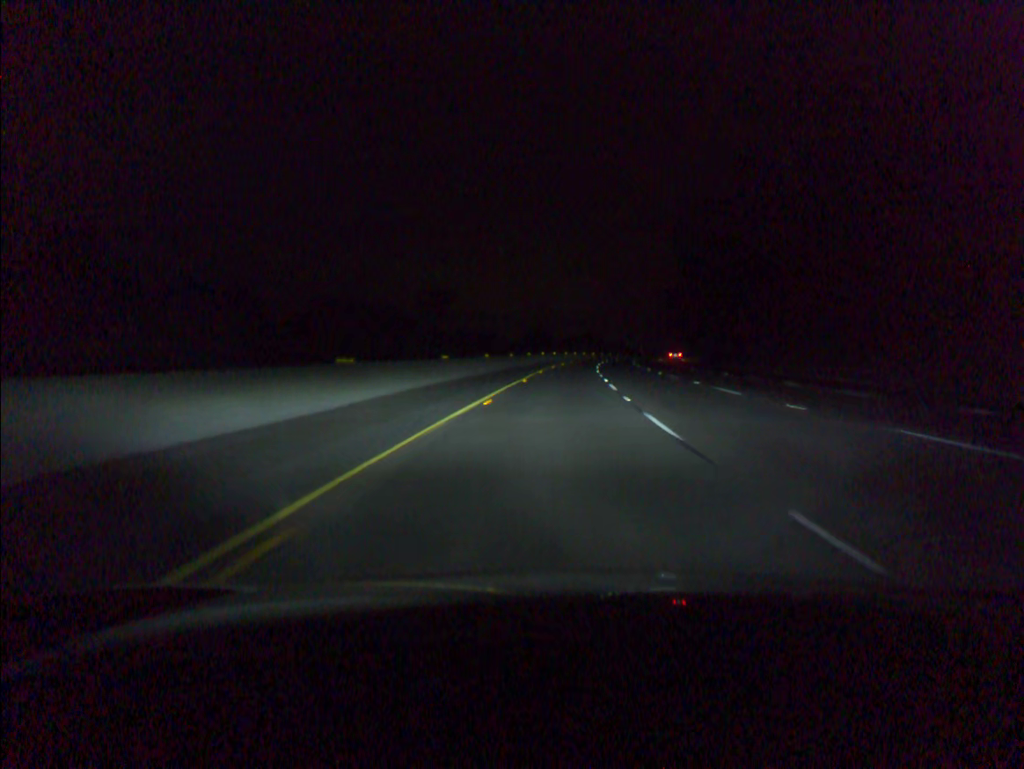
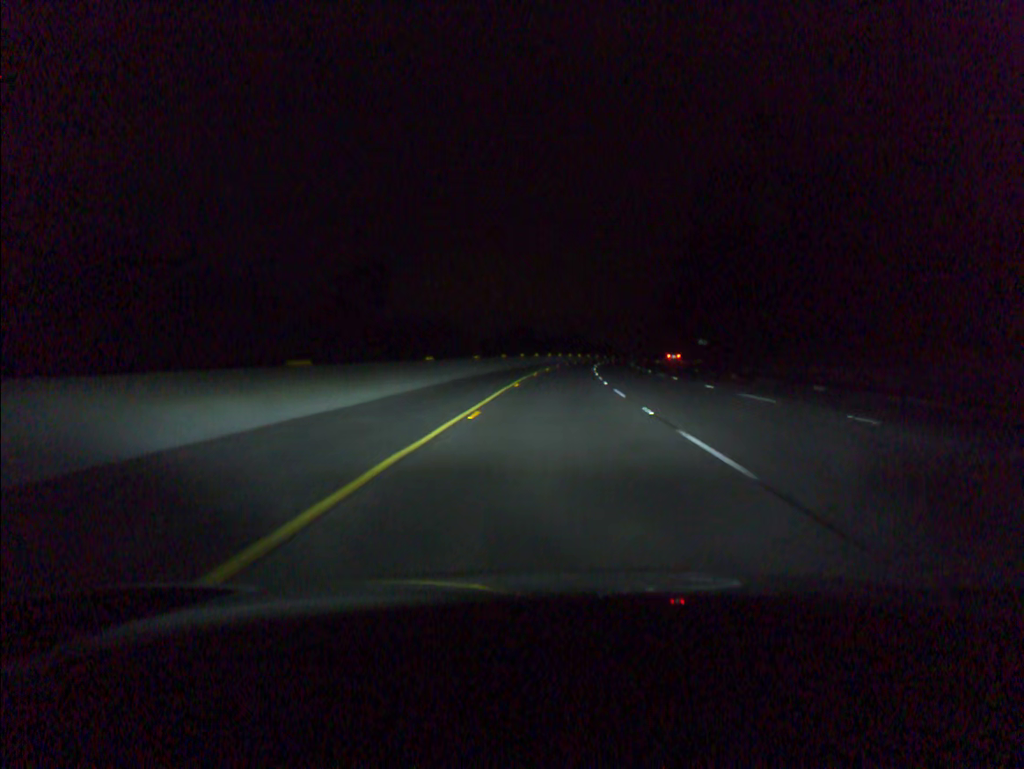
(+0.2, +18.3) m; +1°
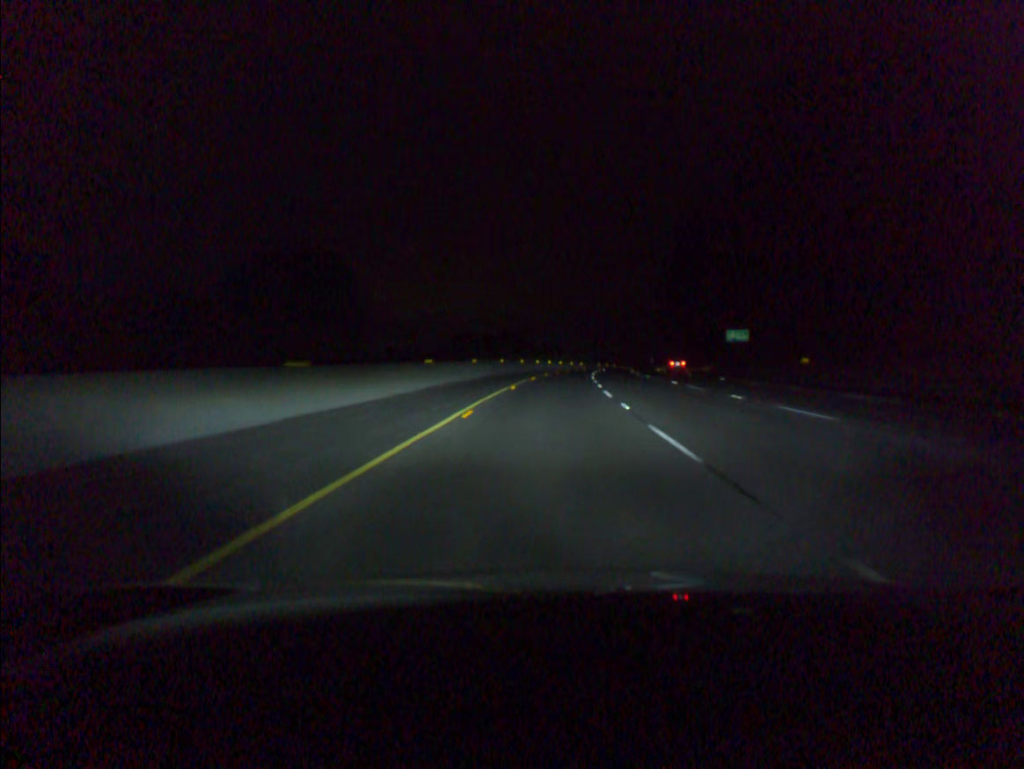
(+3.1, +71.9) m; +4°
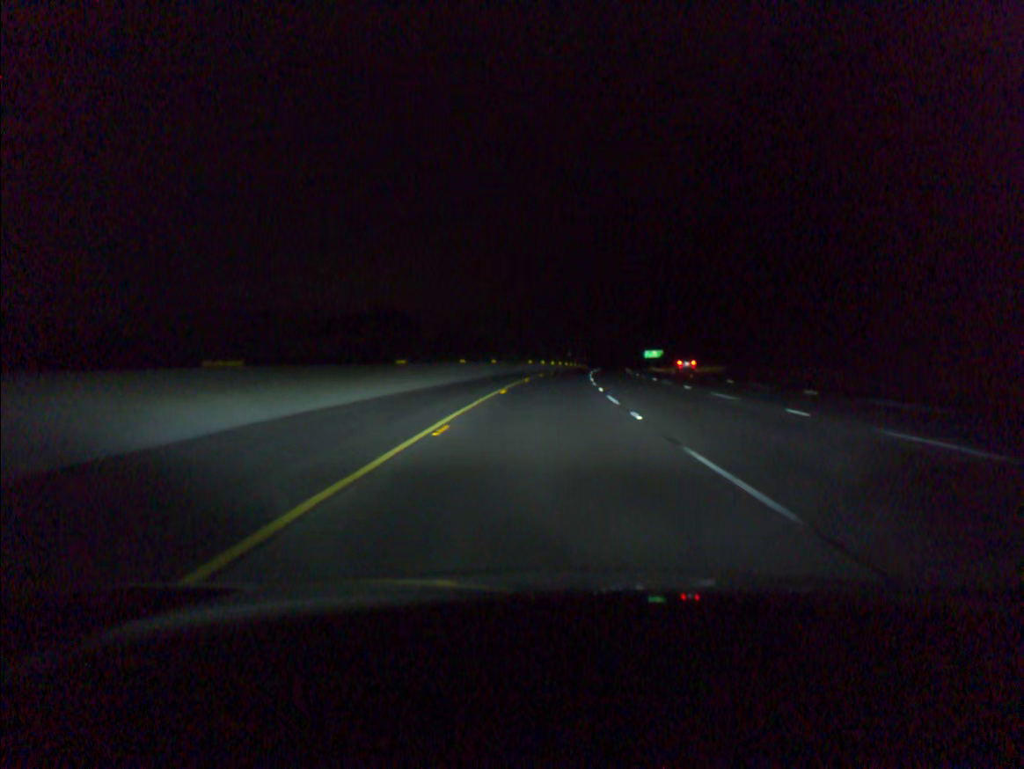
(+4.6, +90.9) m; +6°
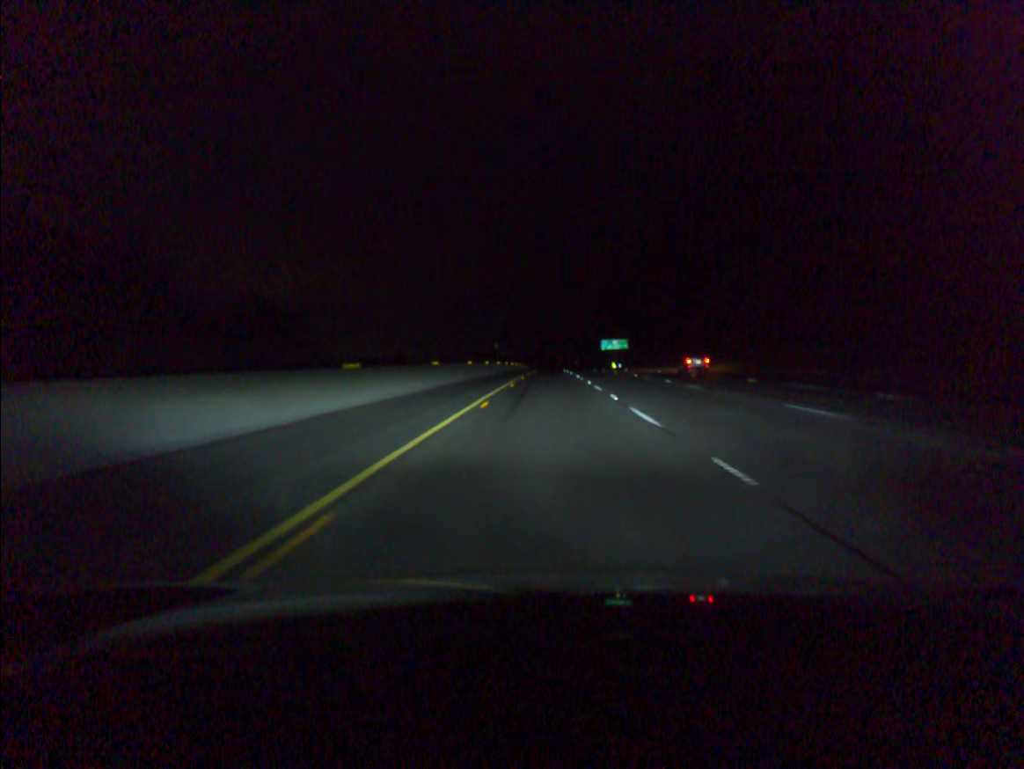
(+4.5, +94.7) m; +5°
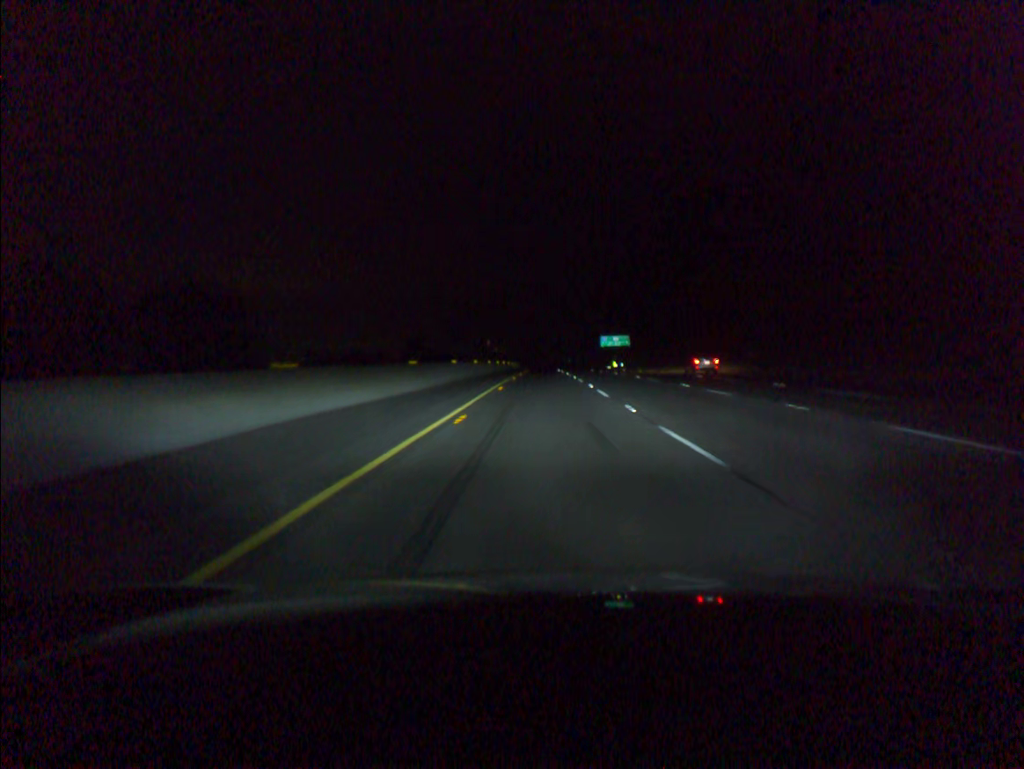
(+0.1, +19.4) m; +1°
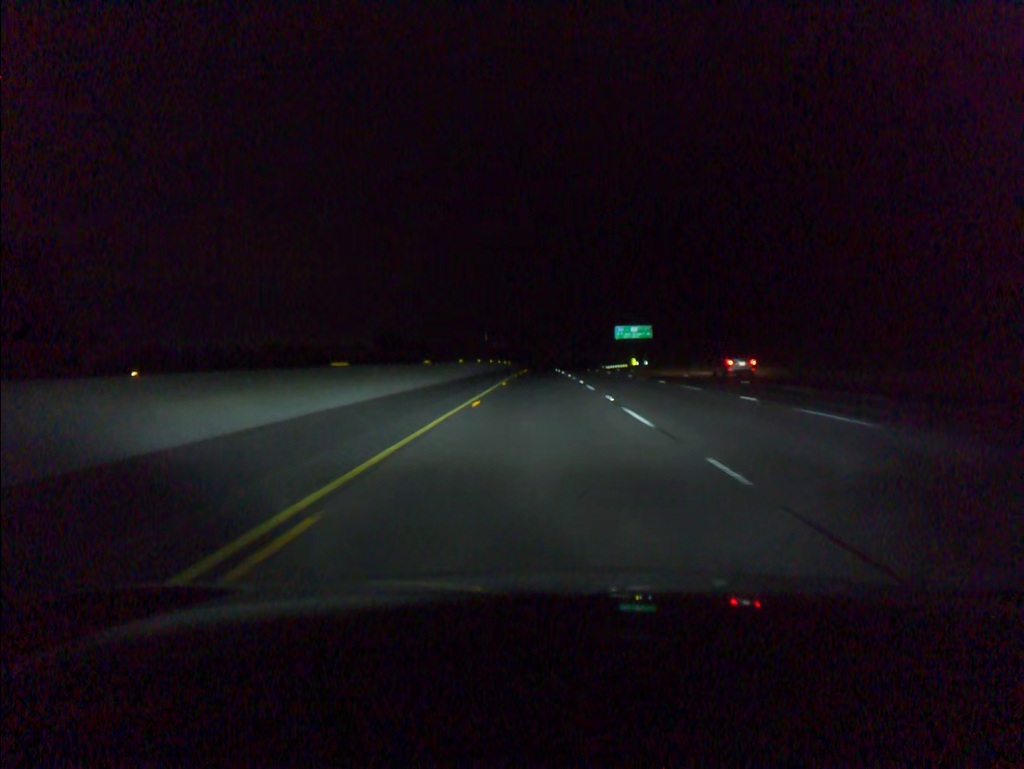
(+0.1, +39.1) m; 0°
